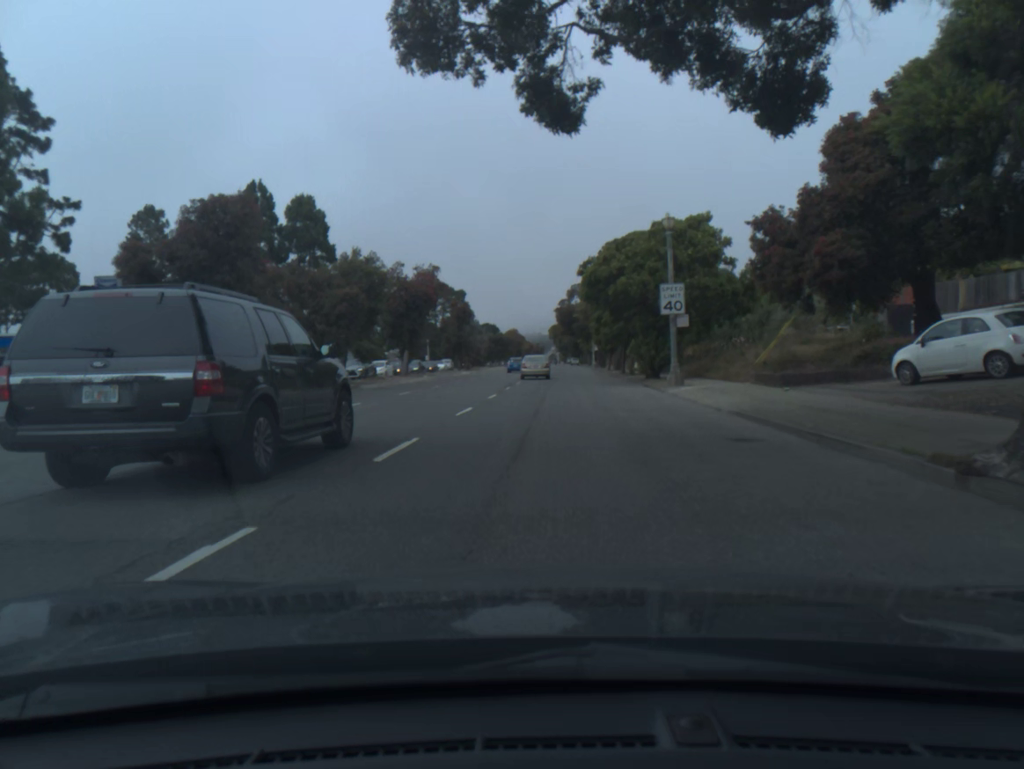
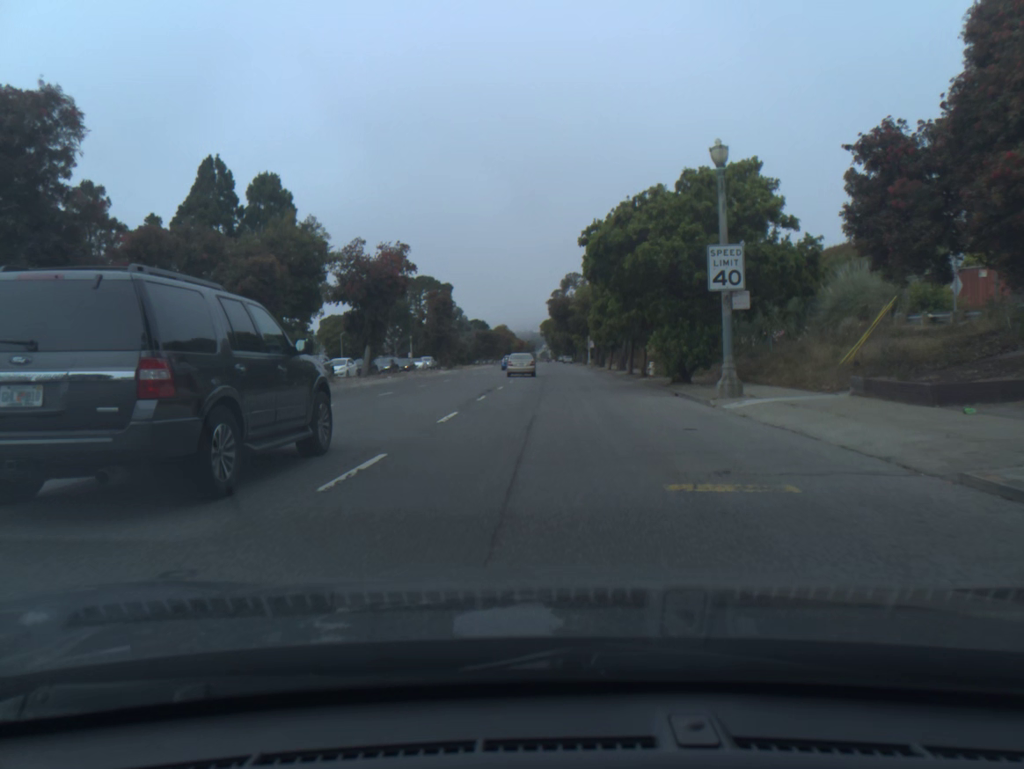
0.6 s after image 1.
(0.0, +9.7) m; +1°
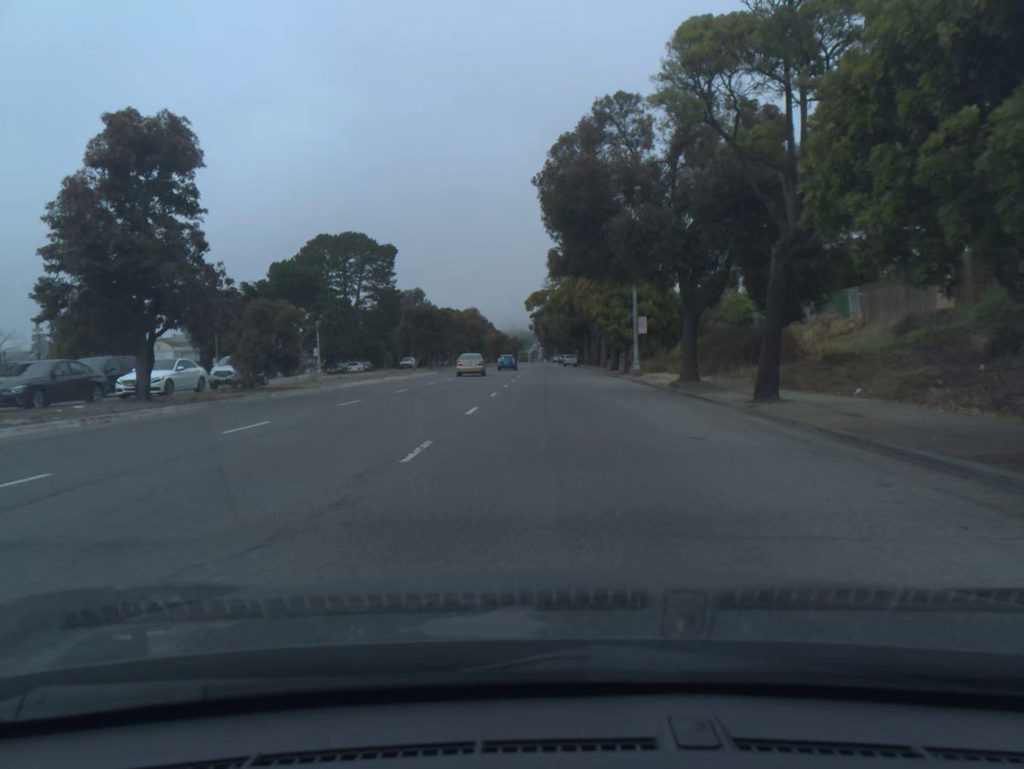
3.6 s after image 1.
(+0.2, +56.3) m; +1°
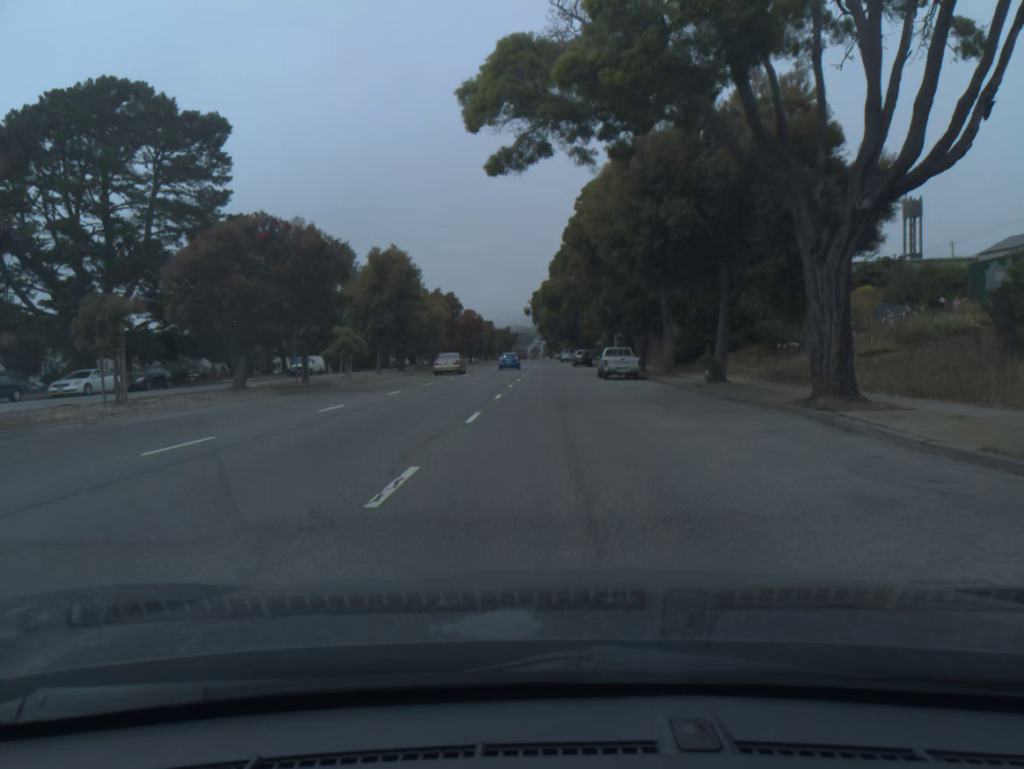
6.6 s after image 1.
(-0.1, +62.2) m; 0°
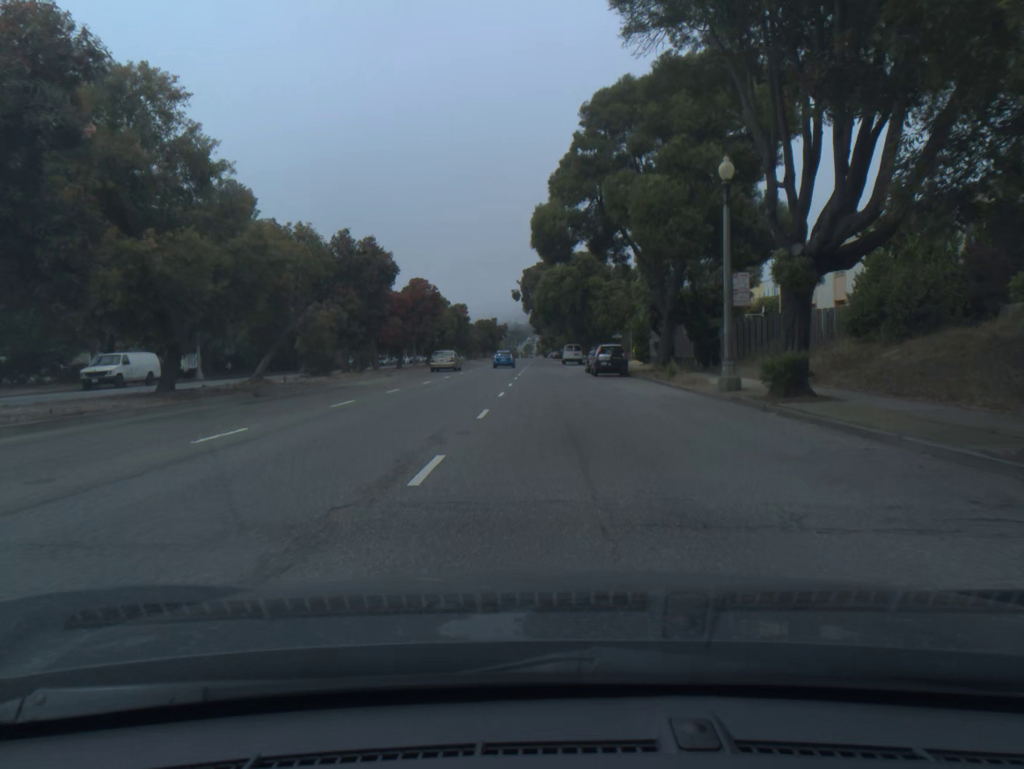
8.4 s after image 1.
(0.0, +36.0) m; 0°
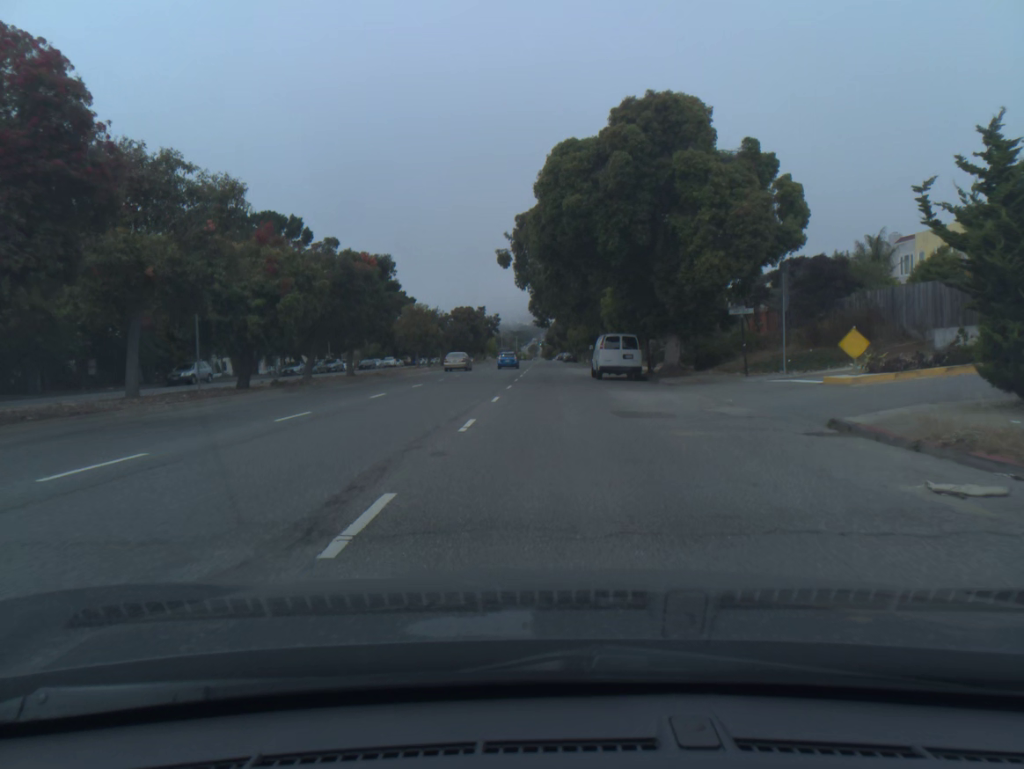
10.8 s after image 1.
(-0.1, +46.5) m; -1°
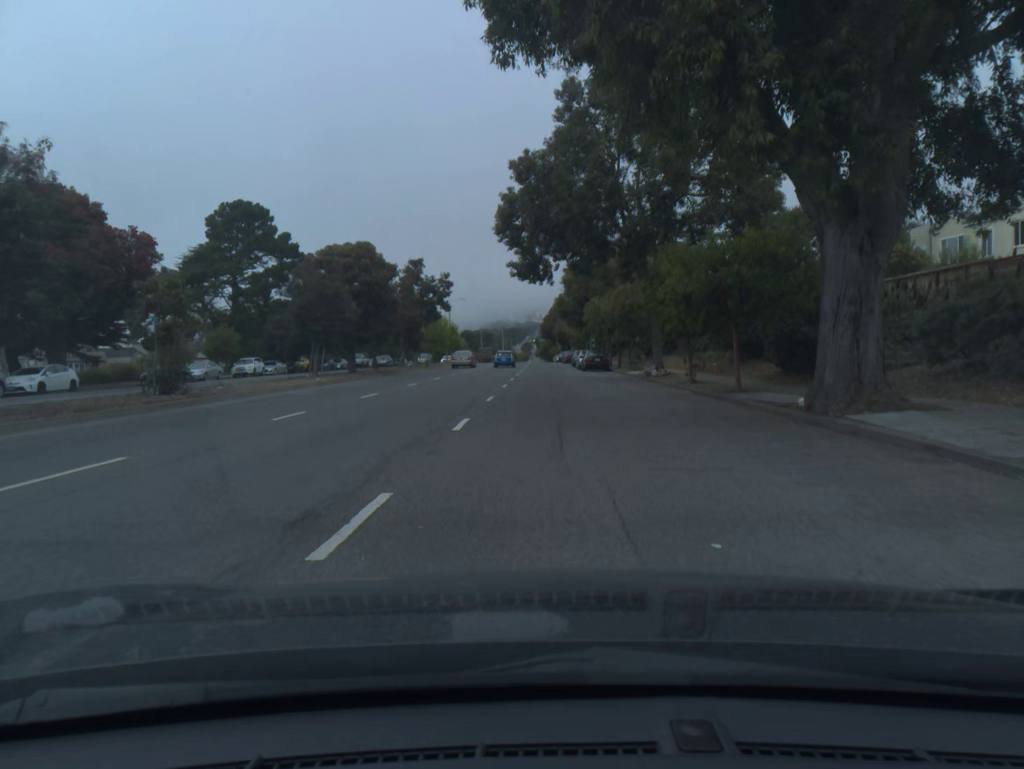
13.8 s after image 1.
(+0.2, +58.4) m; 0°
